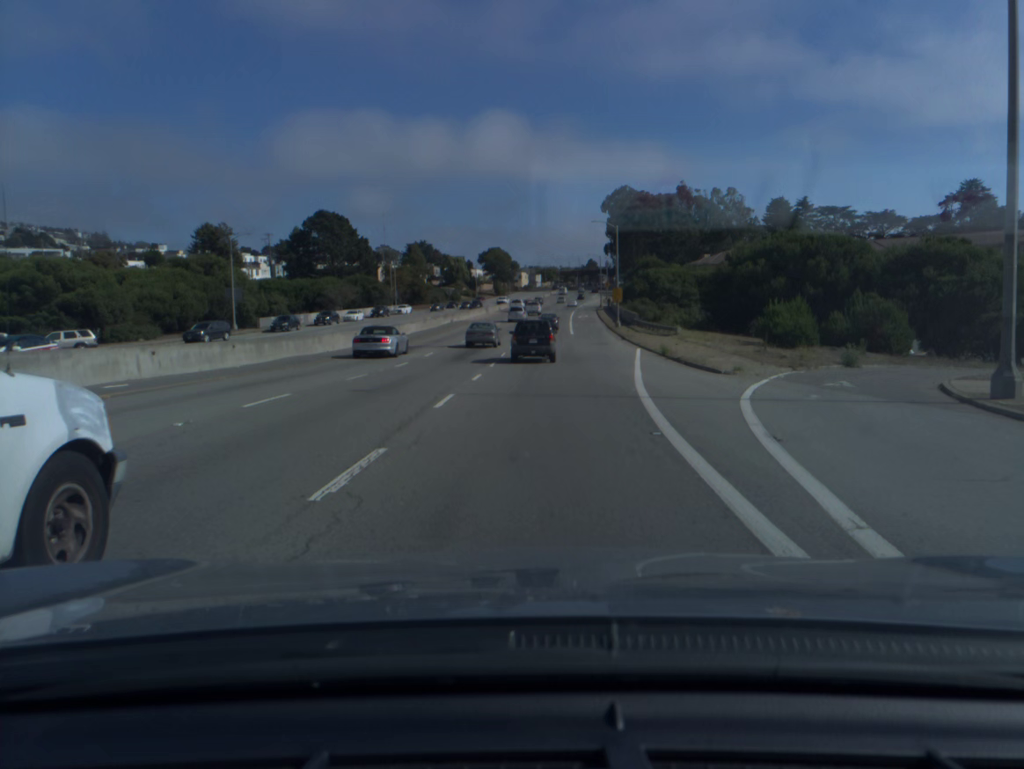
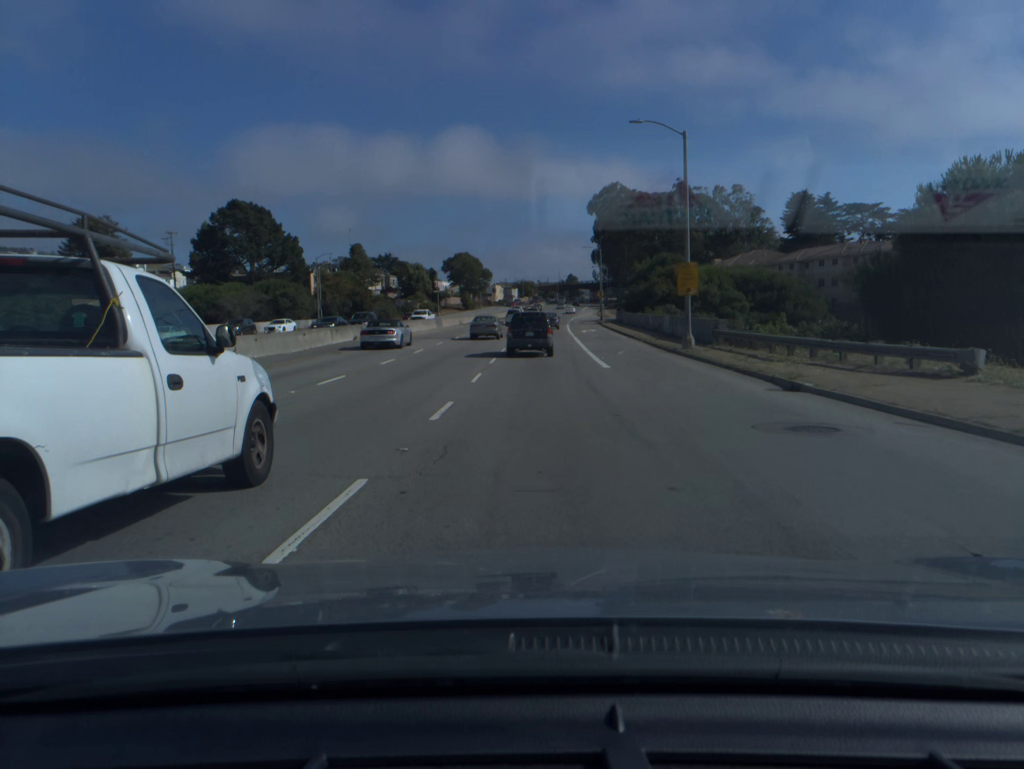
(+0.5, +38.9) m; +2°
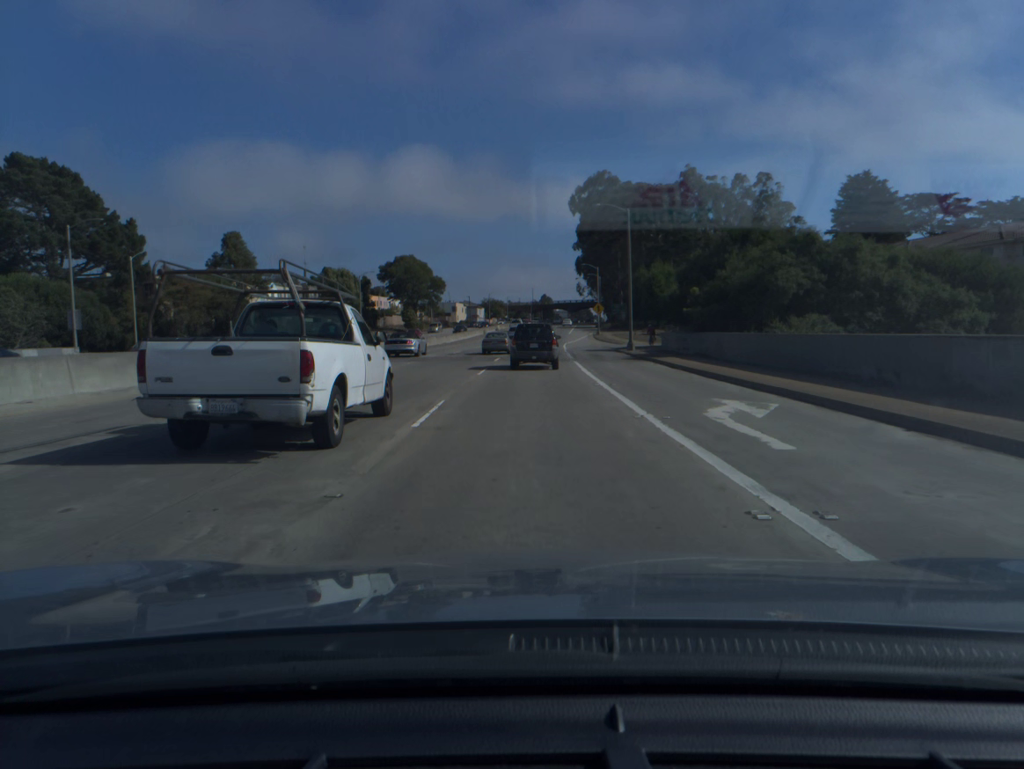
(+1.0, +51.3) m; +2°
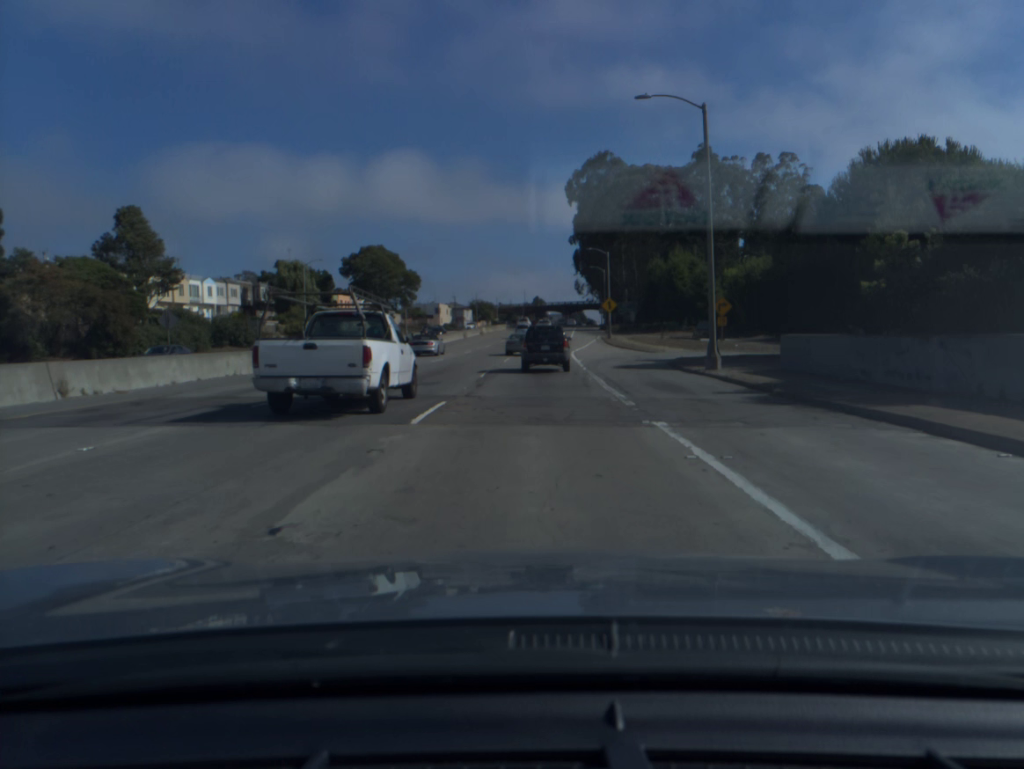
(+0.2, +25.0) m; +1°
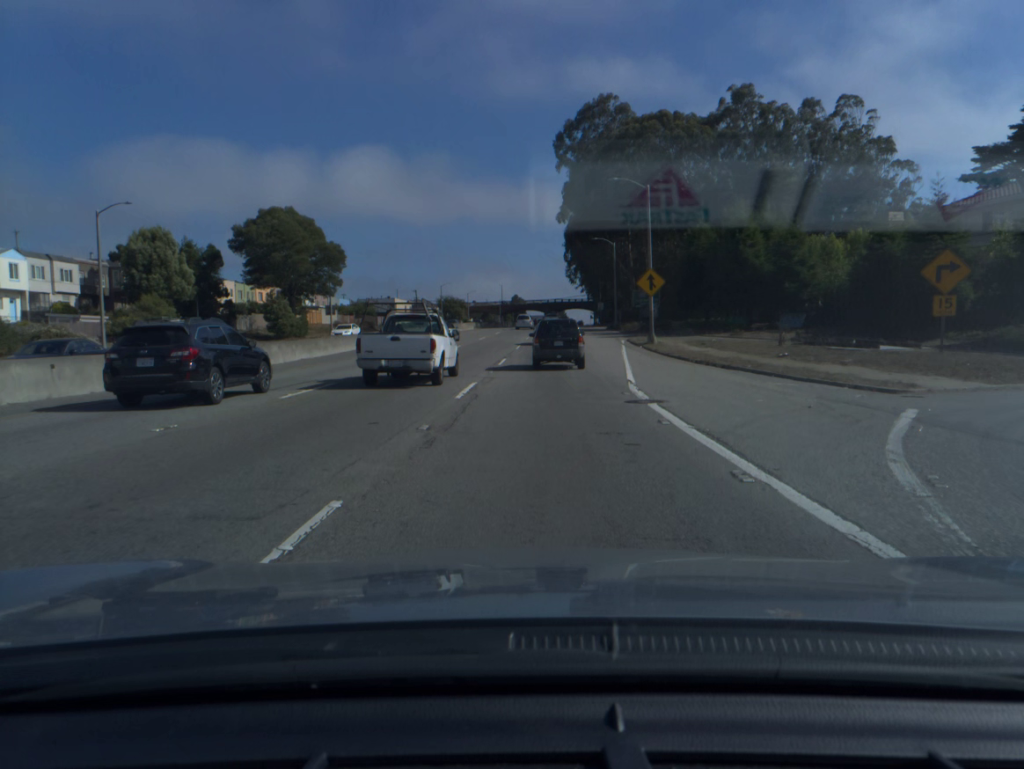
(+0.4, +38.0) m; +2°
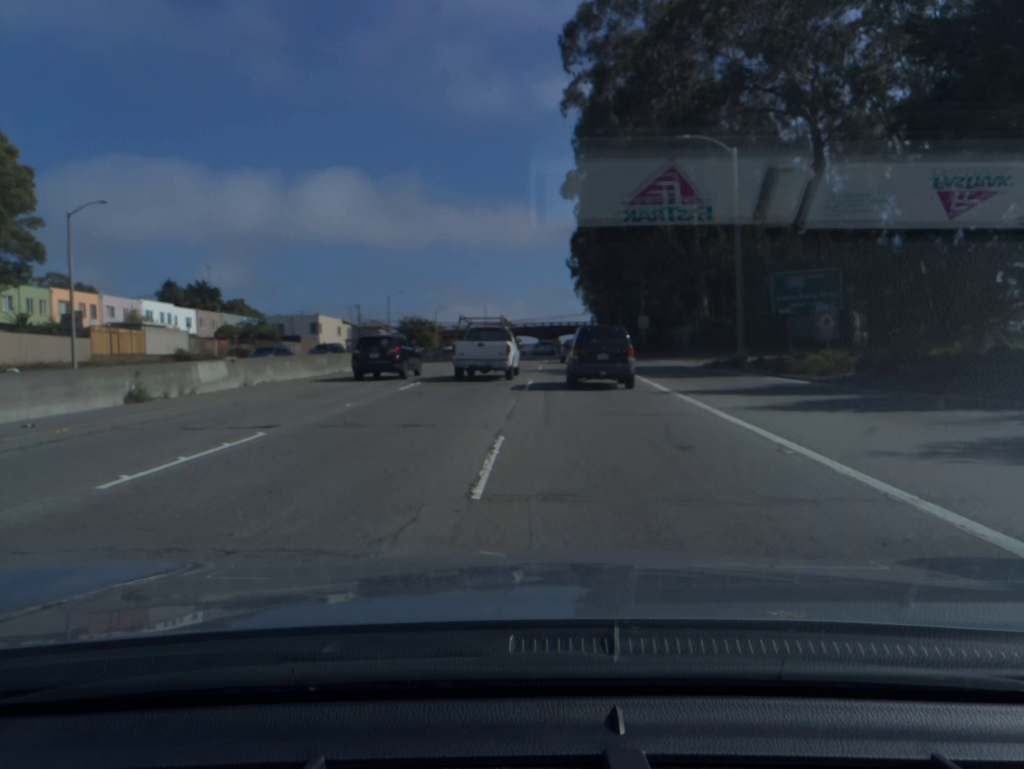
(+0.4, +52.9) m; +1°
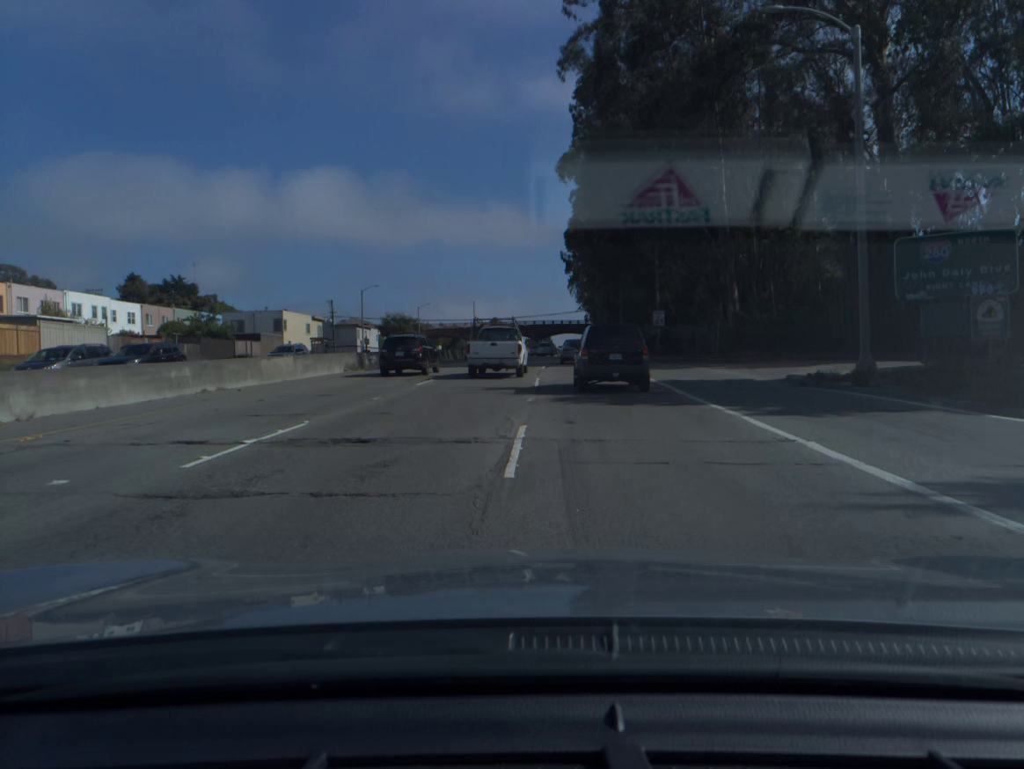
(+0.1, +13.6) m; +1°
